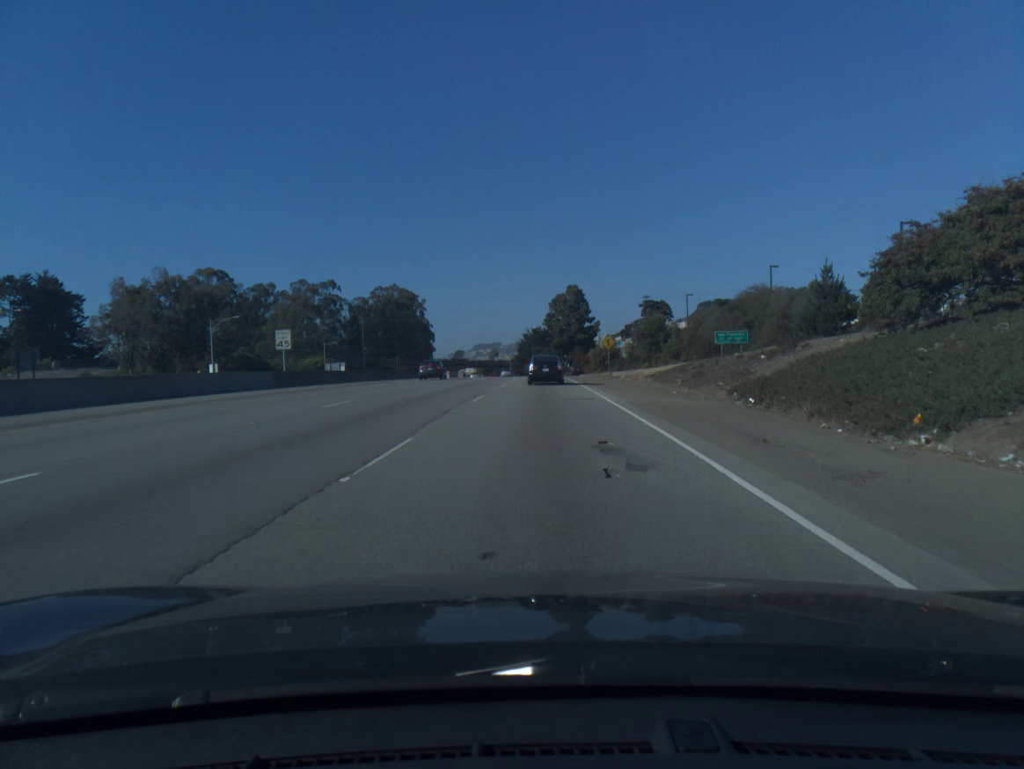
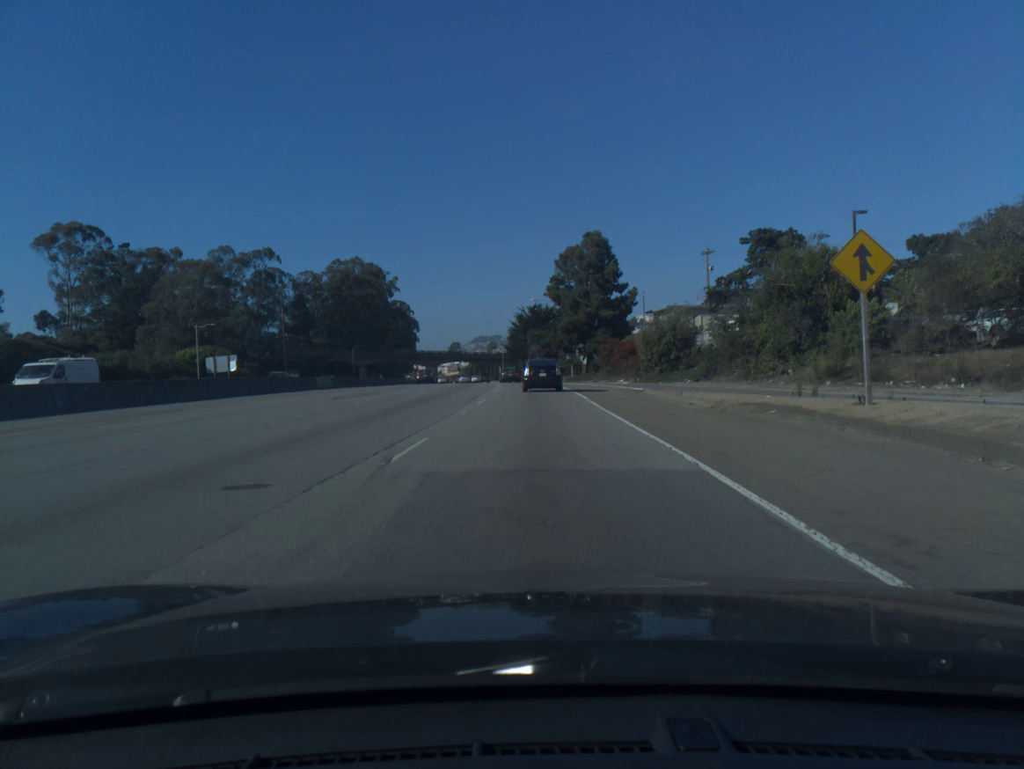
(-0.2, +56.8) m; 0°
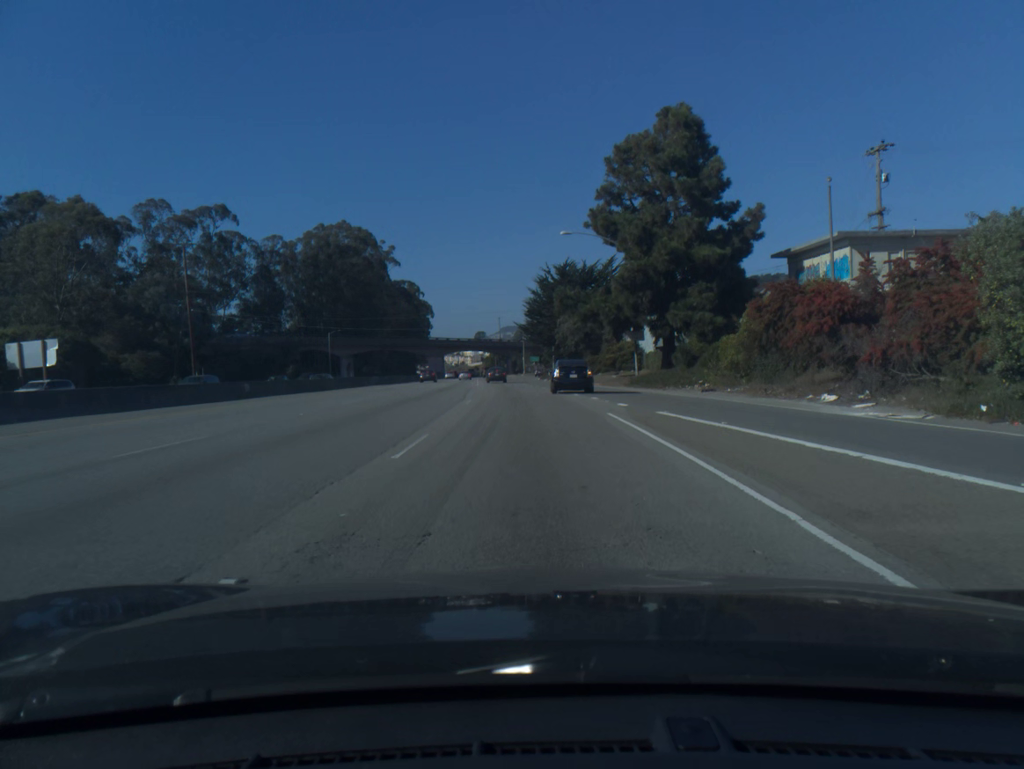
(-0.6, +43.5) m; -2°
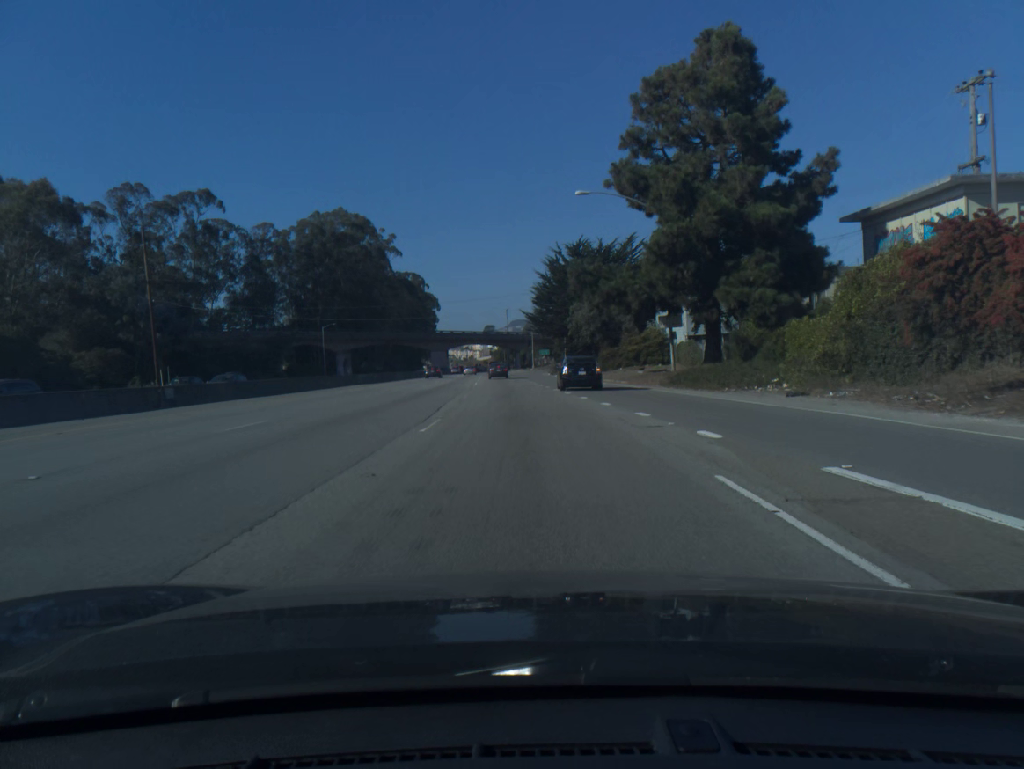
(-0.1, +10.7) m; -1°
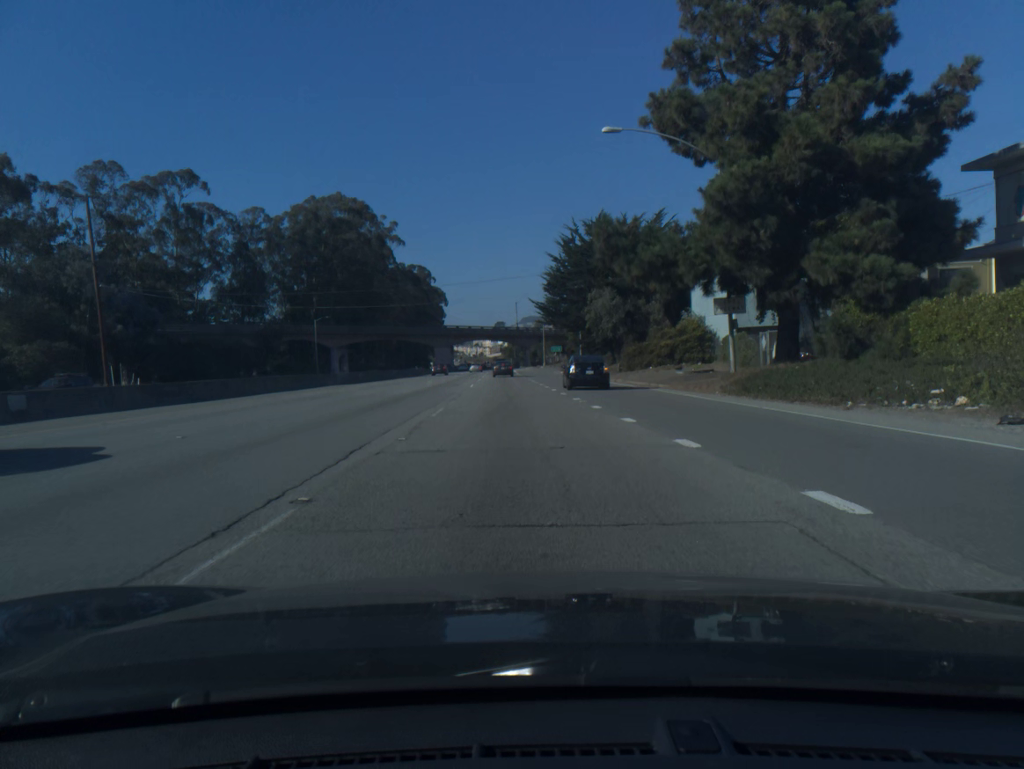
(-0.1, +10.5) m; -1°
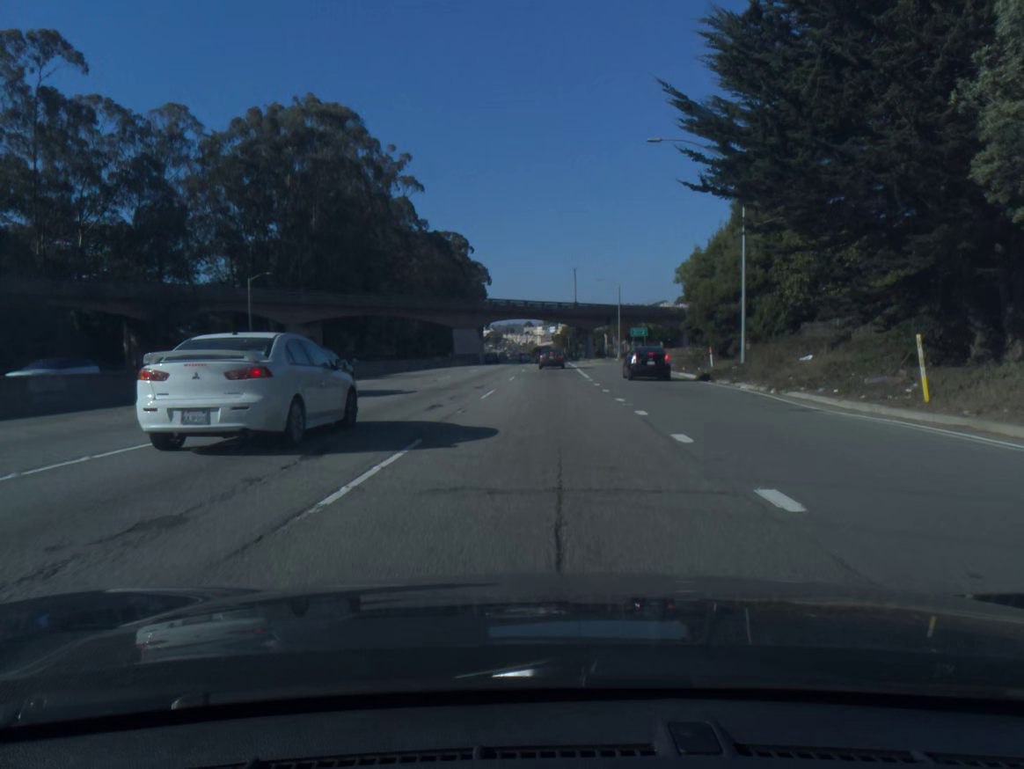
(-2.2, +49.5) m; -4°
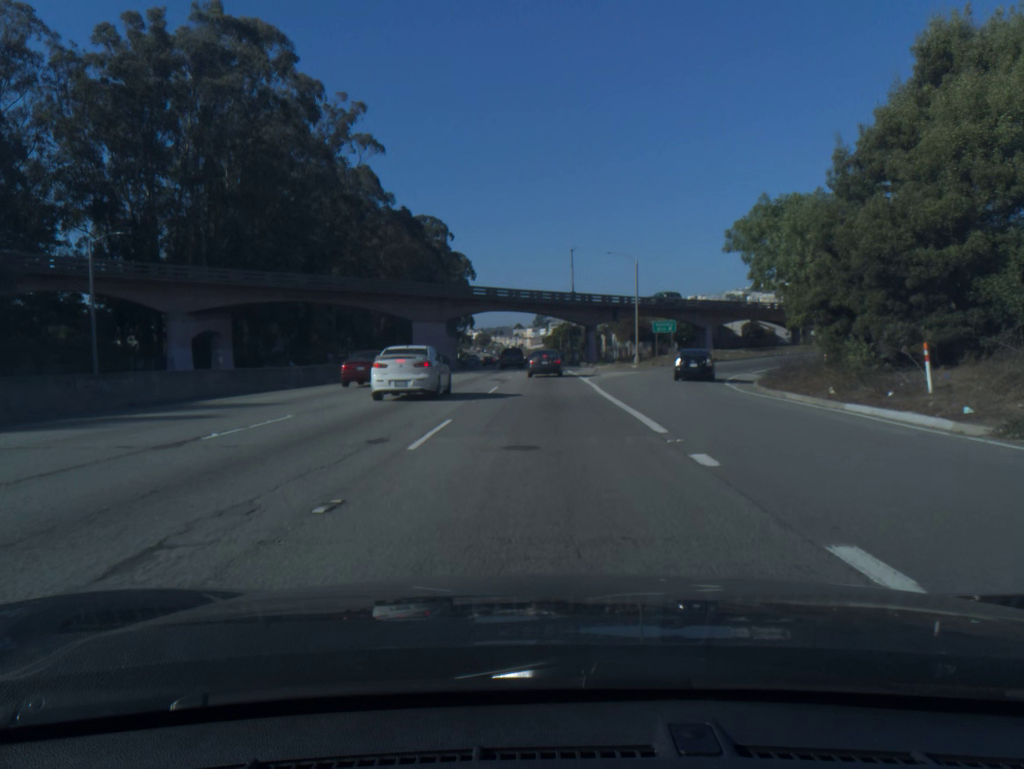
(+0.2, +24.8) m; +1°
